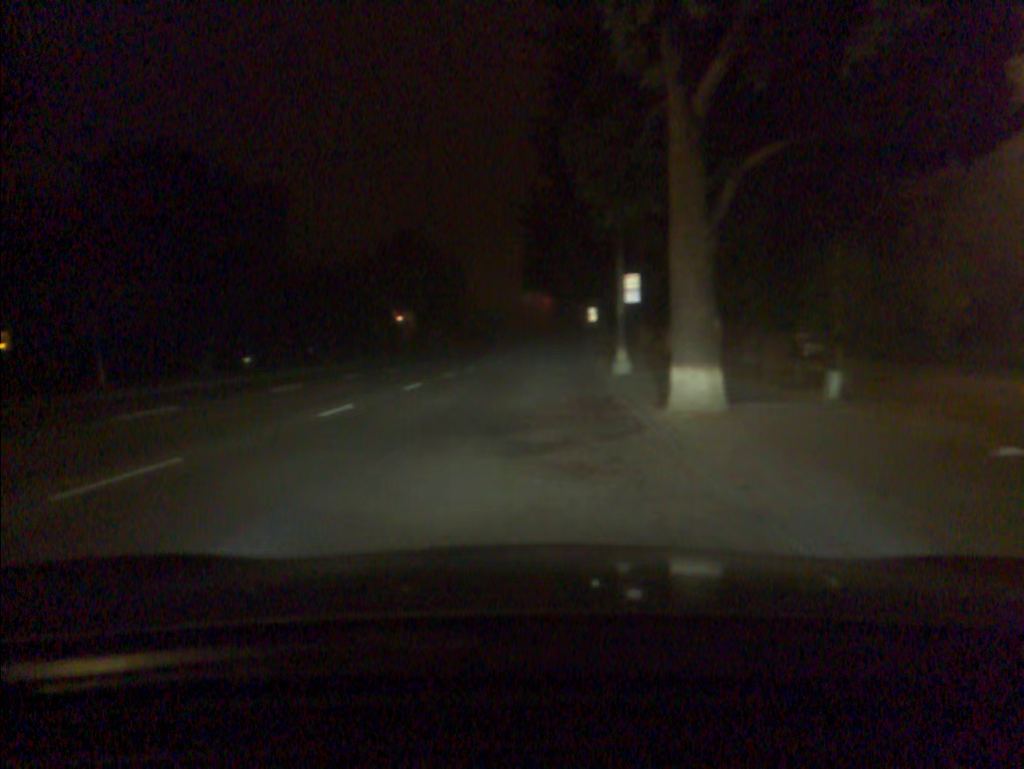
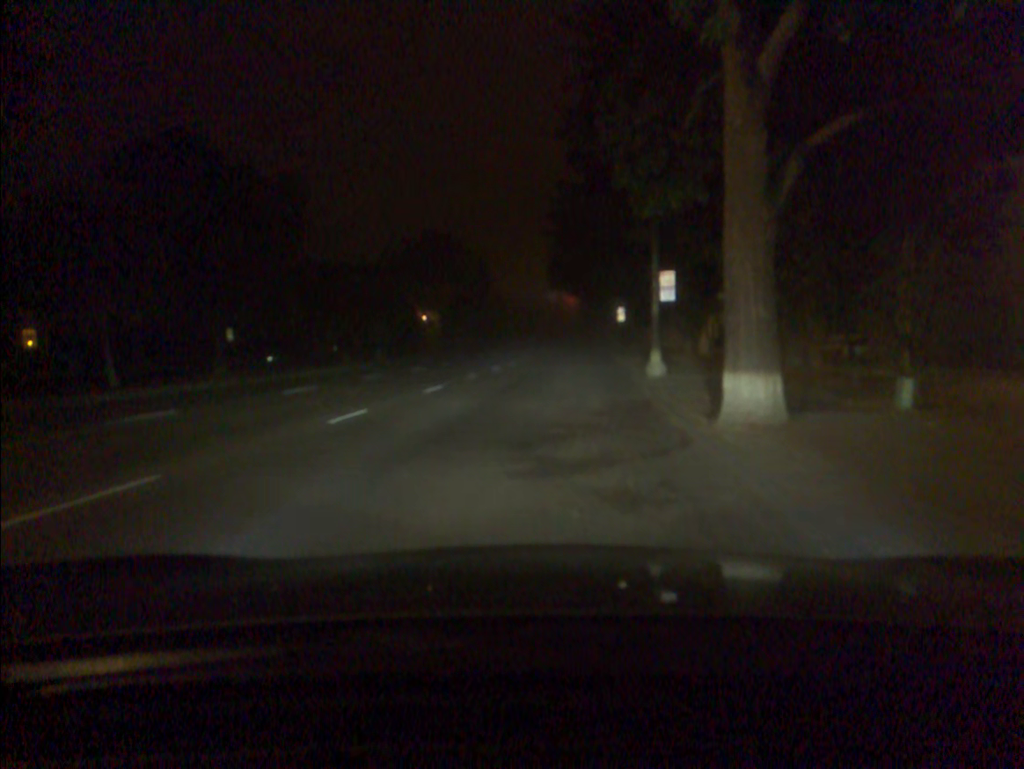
(0.0, +1.3) m; +3°
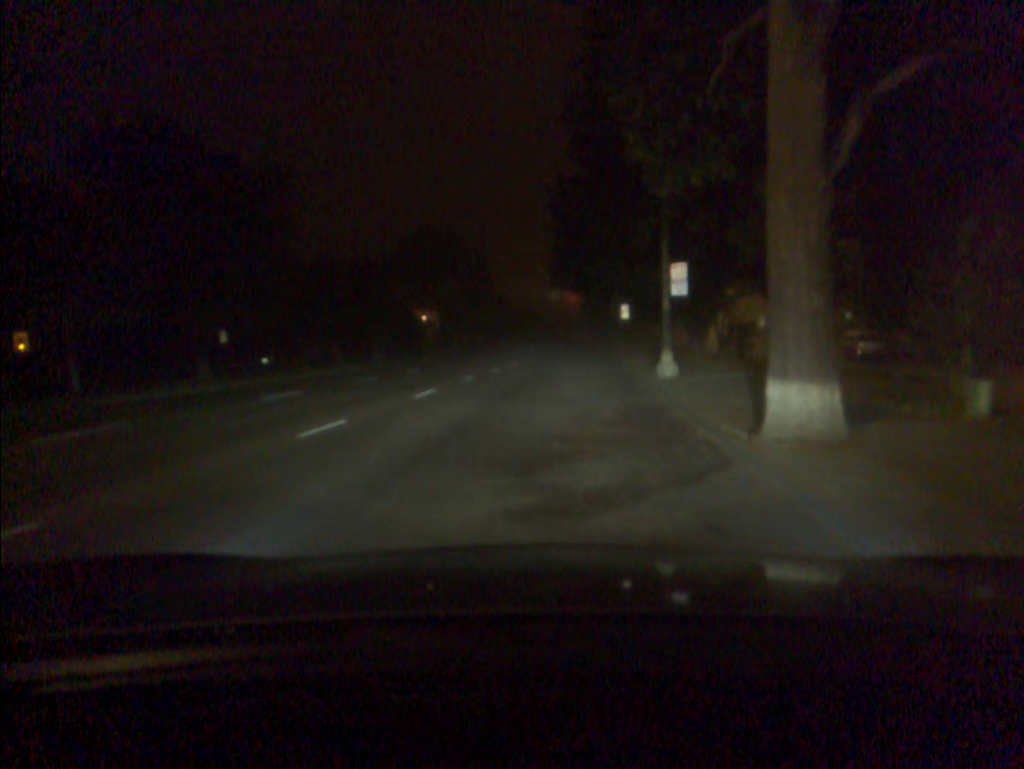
(0.0, +1.9) m; +1°
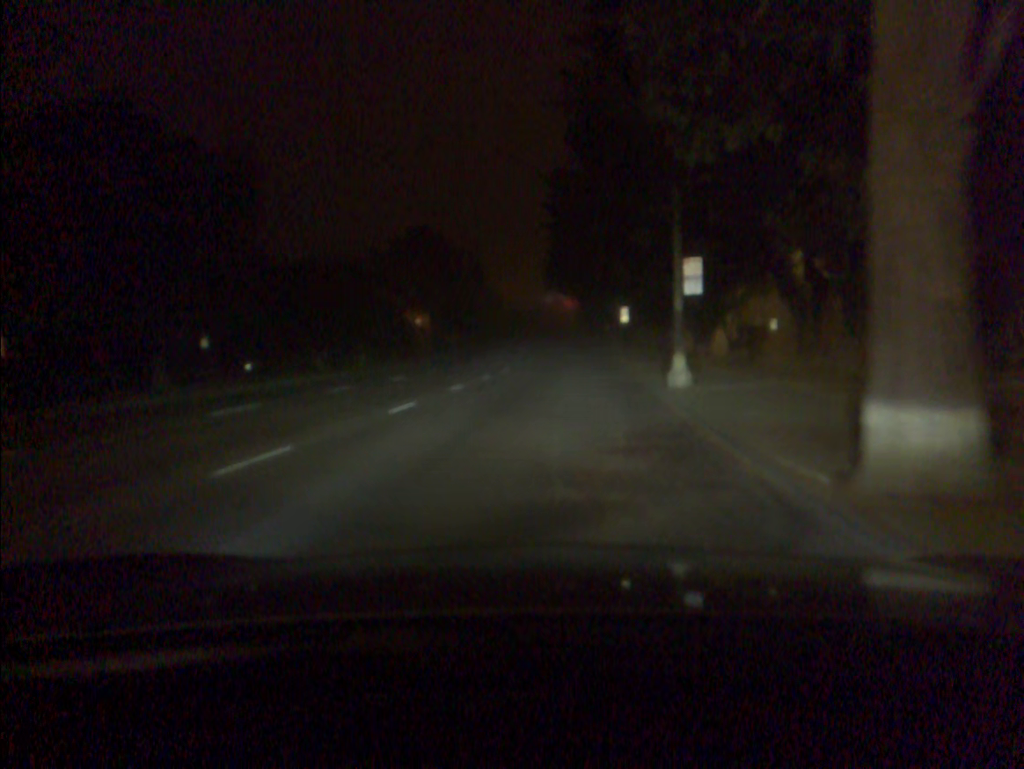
(0.0, +2.7) m; +1°
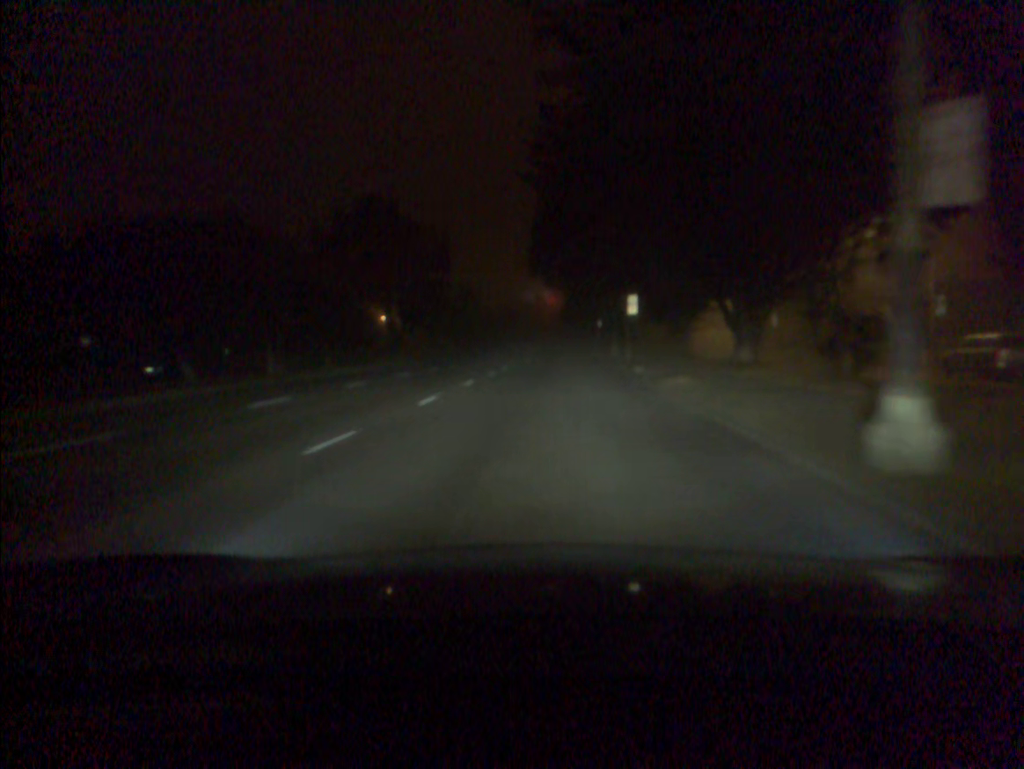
(0.0, +13.0) m; +1°
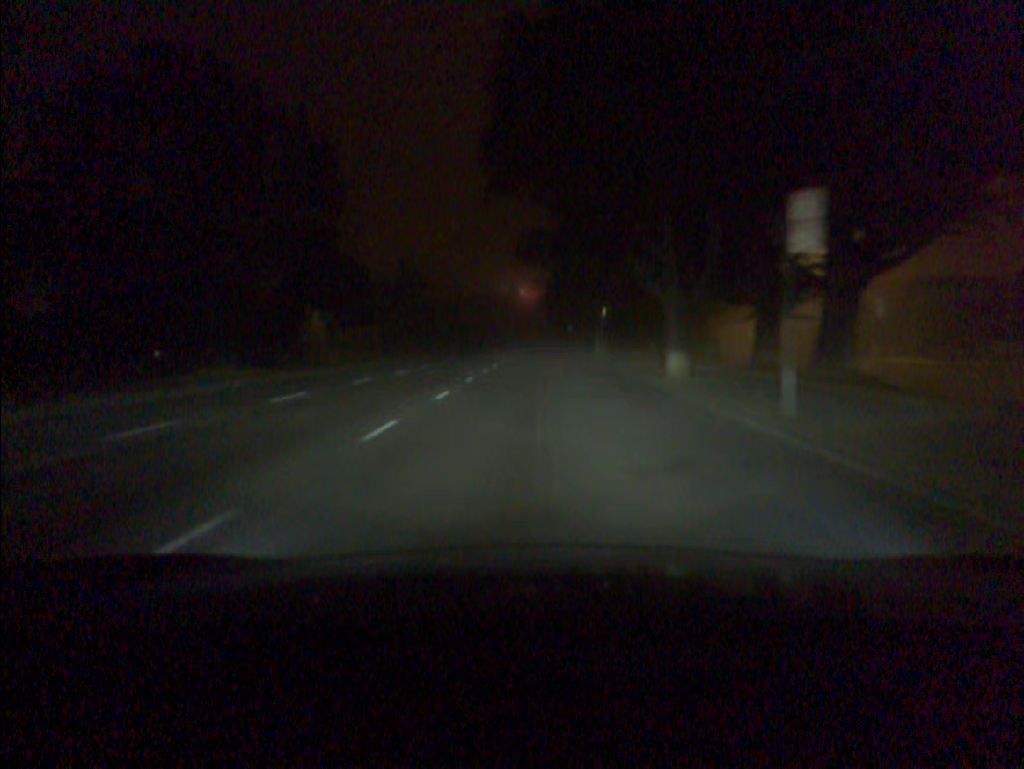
(+0.4, +27.7) m; +1°
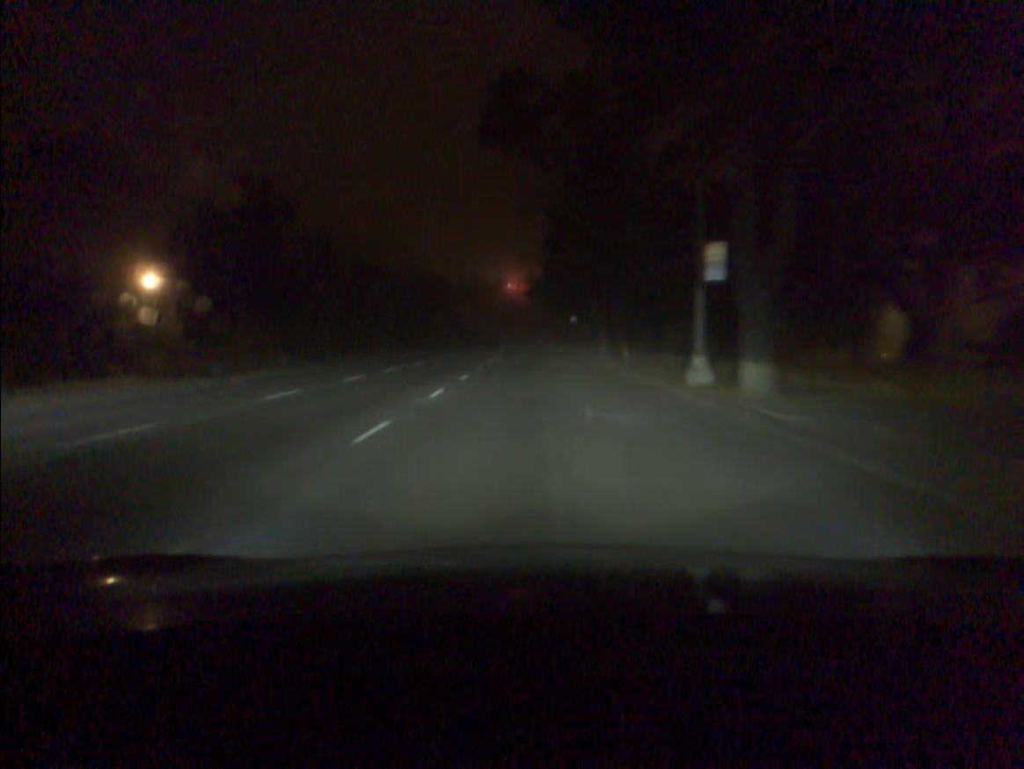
(+0.4, +37.0) m; +1°
